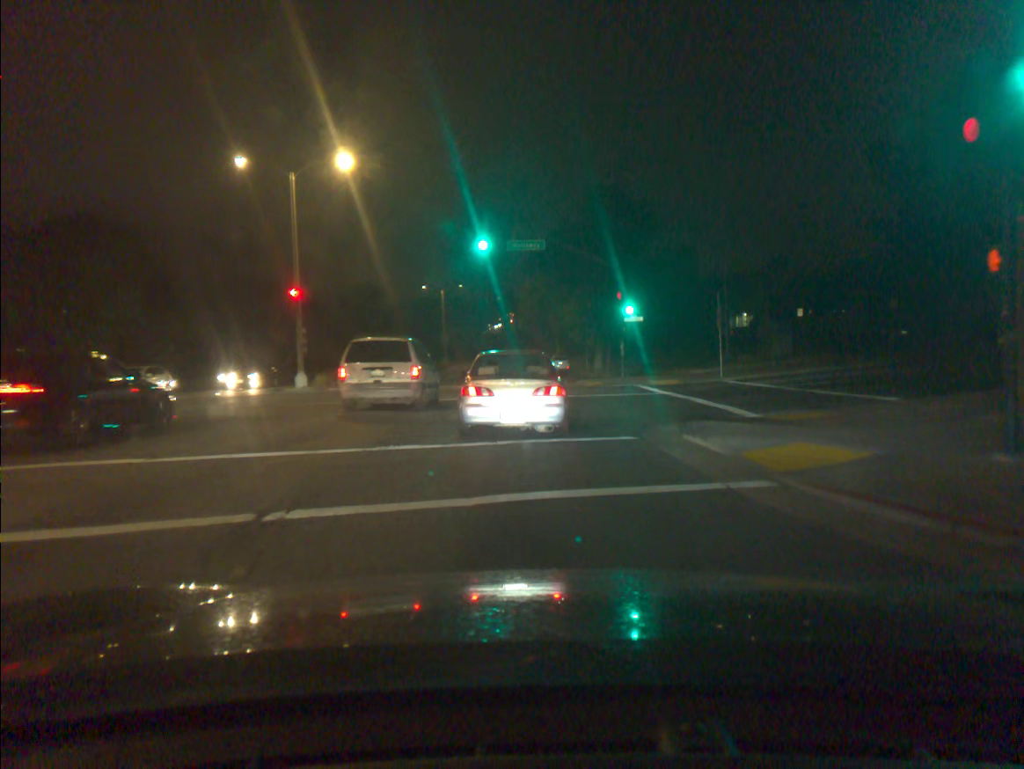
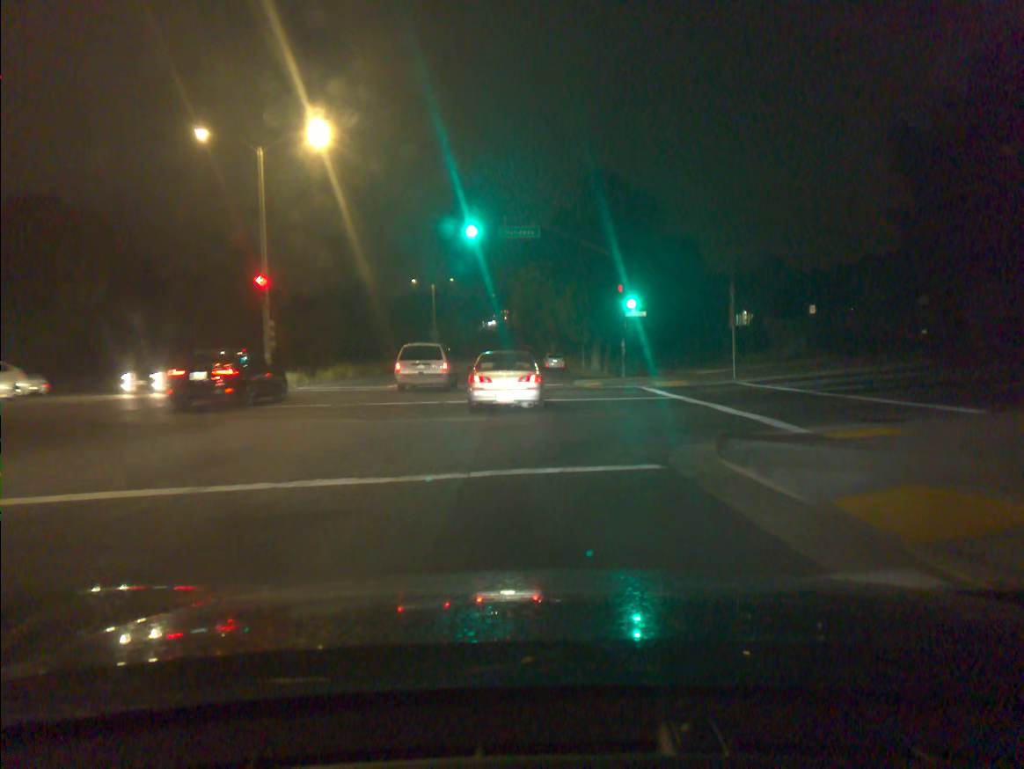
(0.0, +3.2) m; 0°
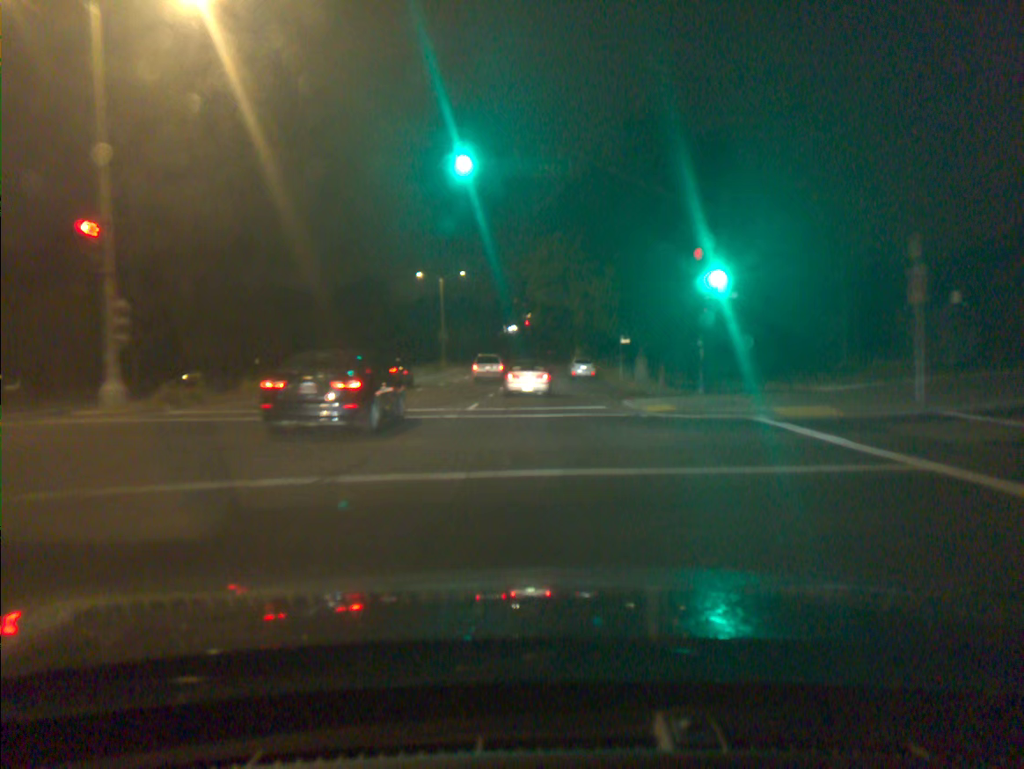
(-0.2, +12.8) m; -1°
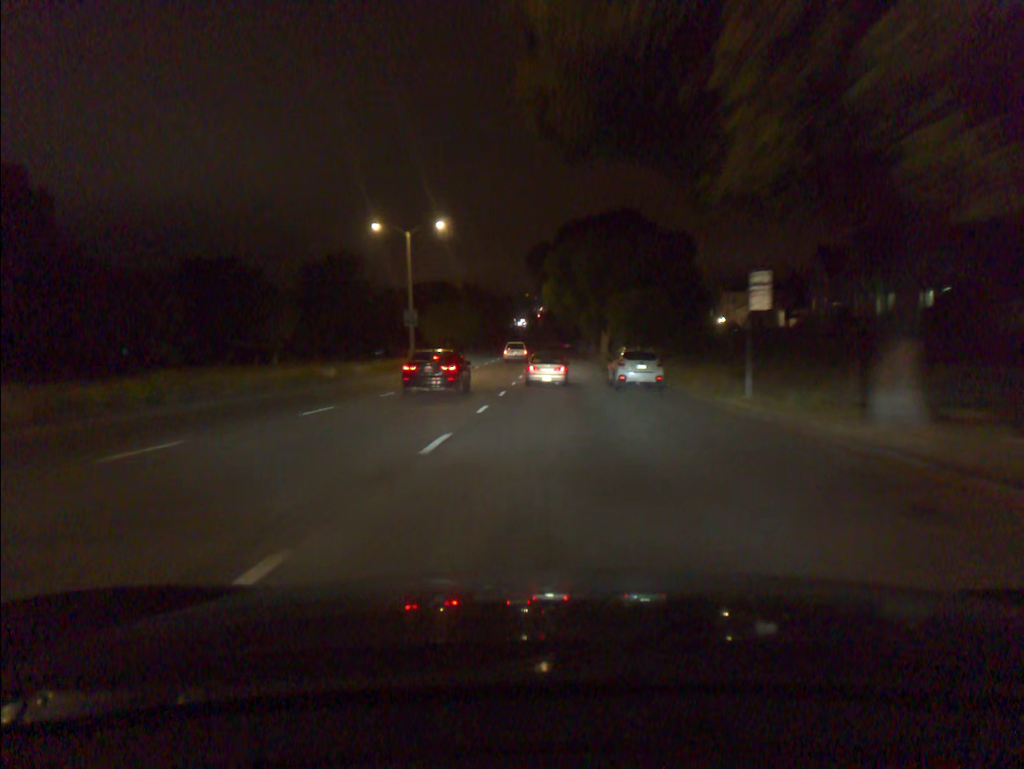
(-0.2, +25.3) m; -1°
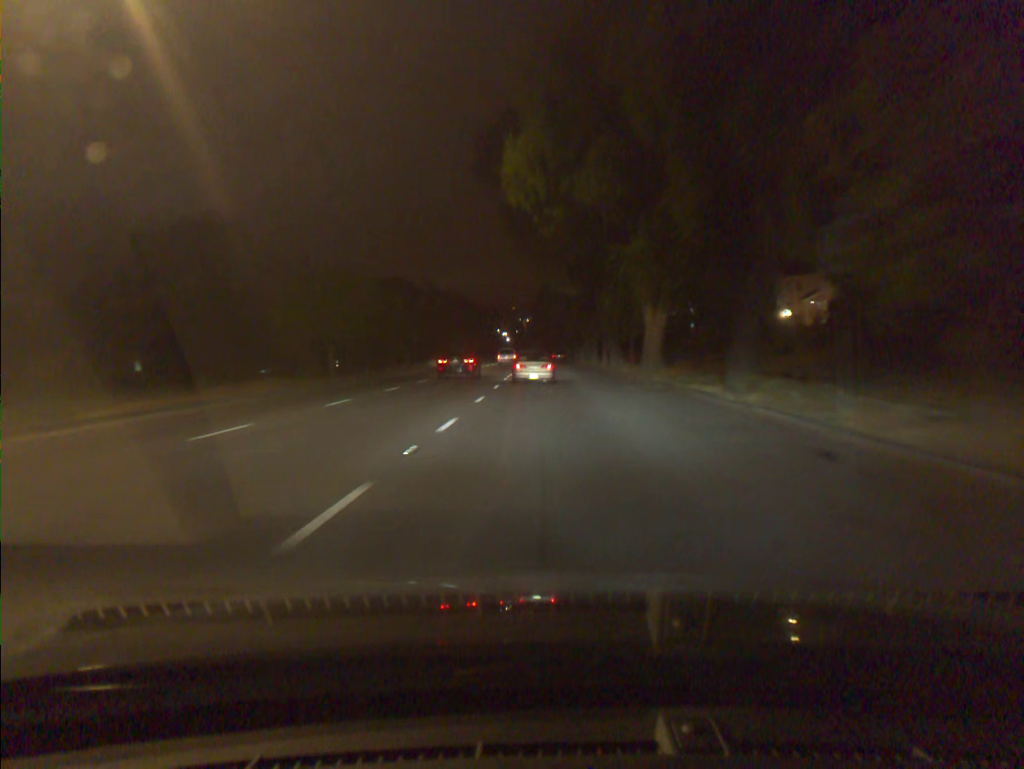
(+0.5, +41.1) m; +1°
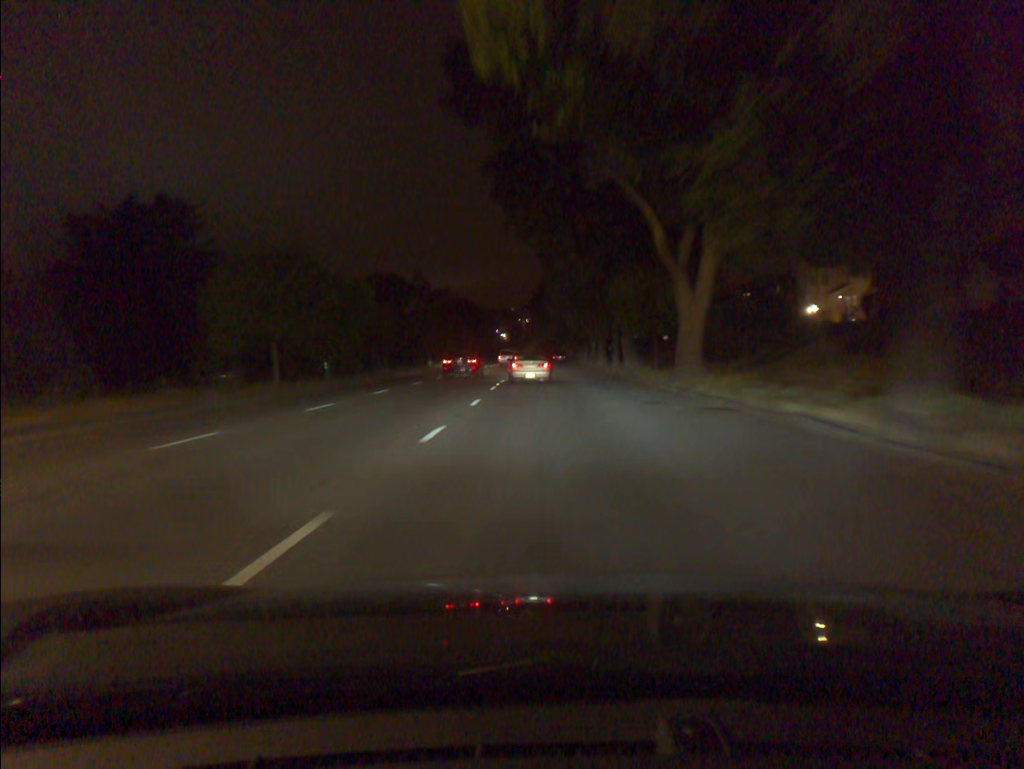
(0.0, +8.8) m; 0°
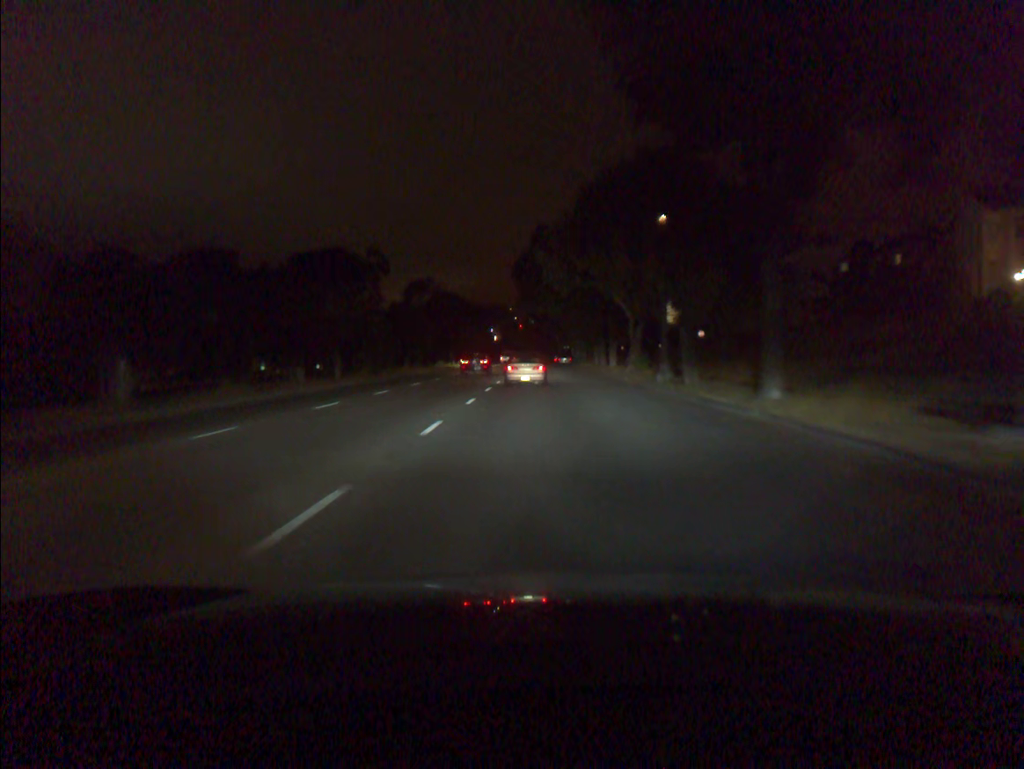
(0.0, +34.9) m; 0°
